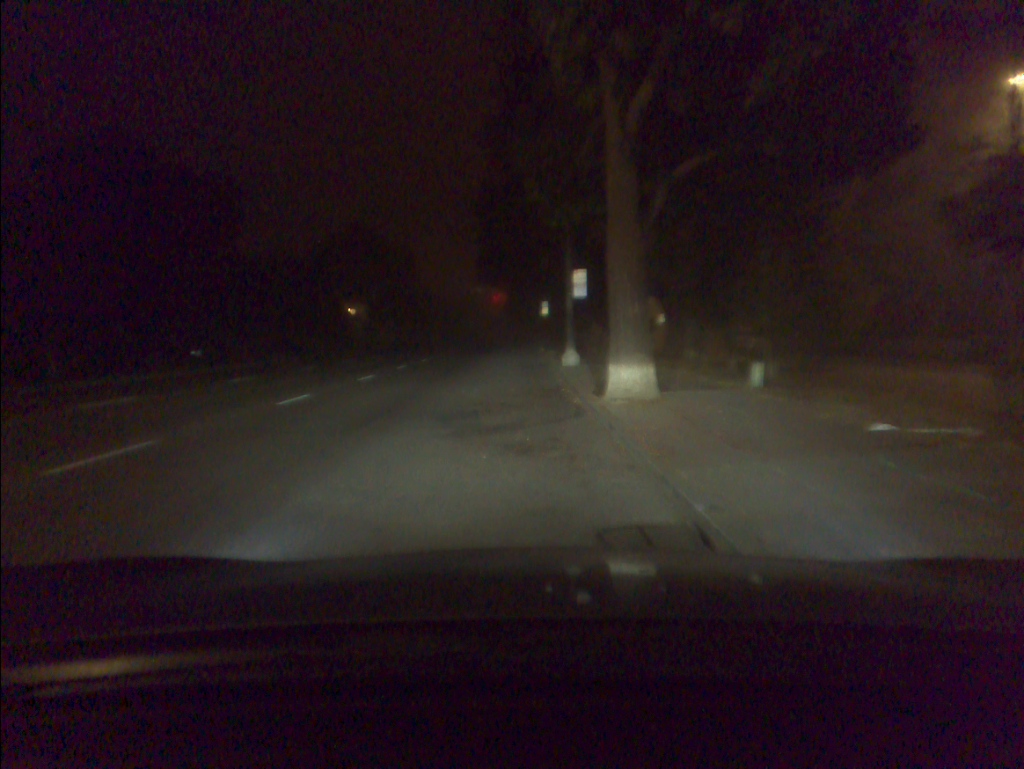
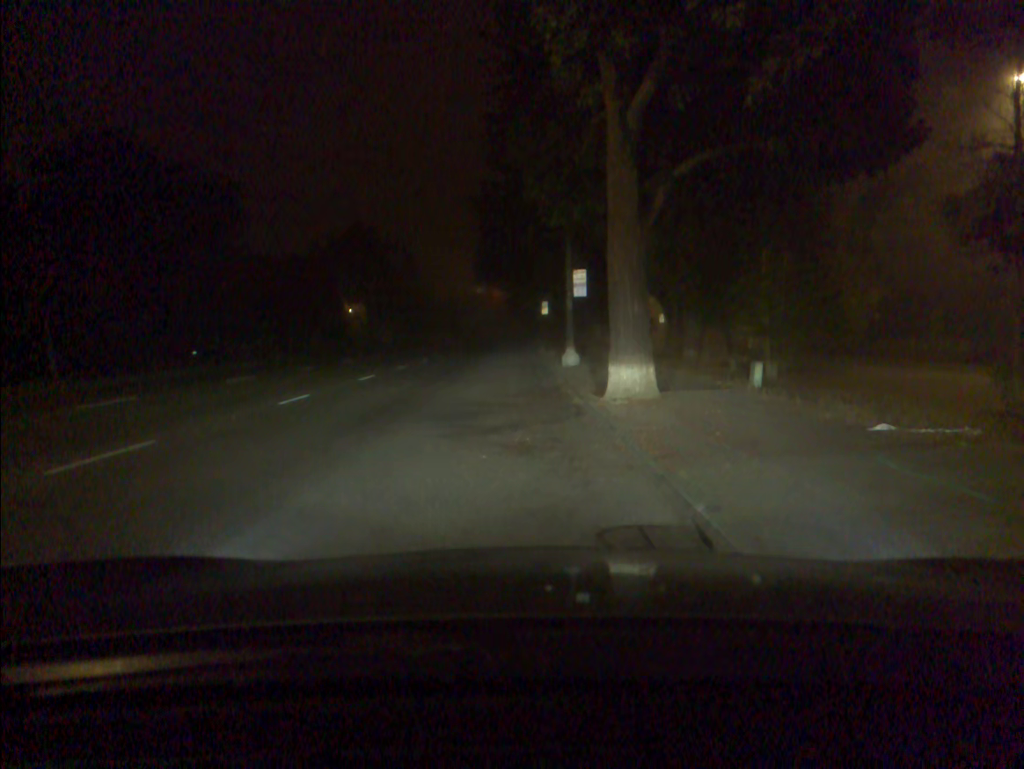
(0.0, 0.0) m; 0°
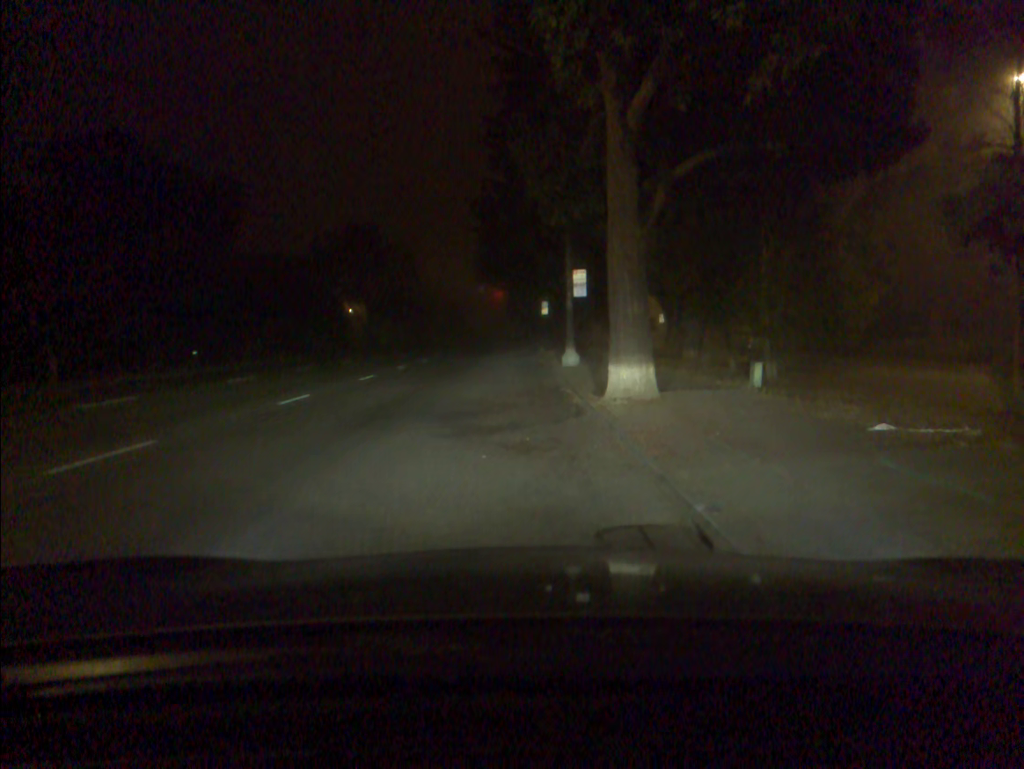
(0.0, 0.0) m; 0°
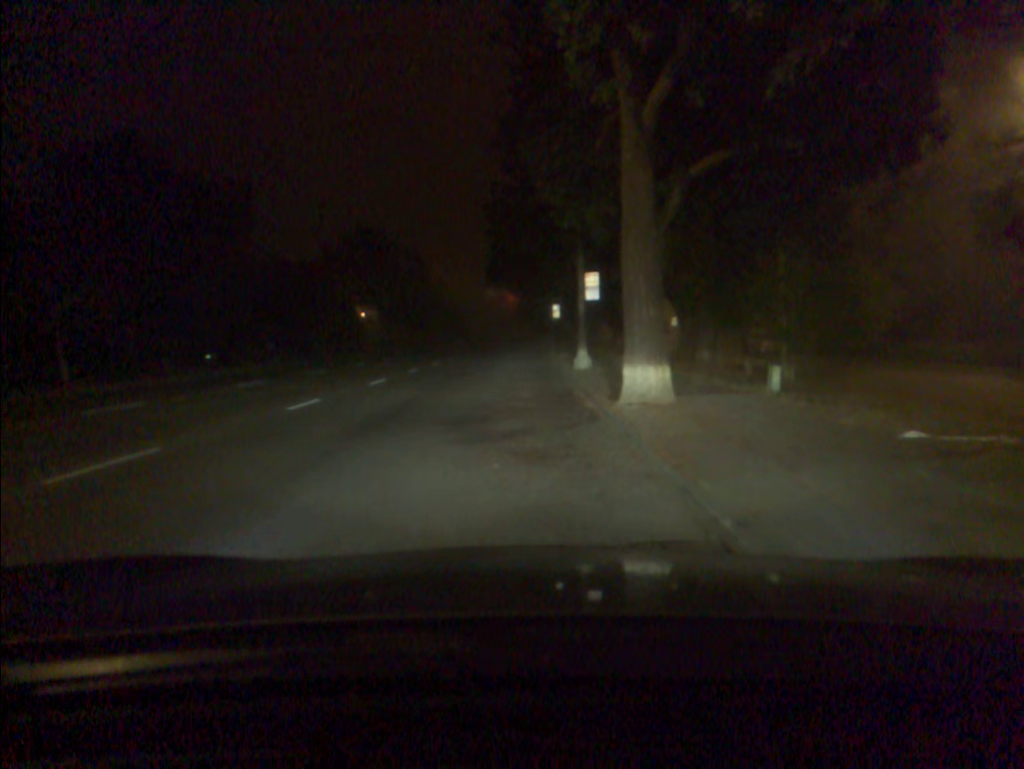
(0.0, +0.3) m; -1°
